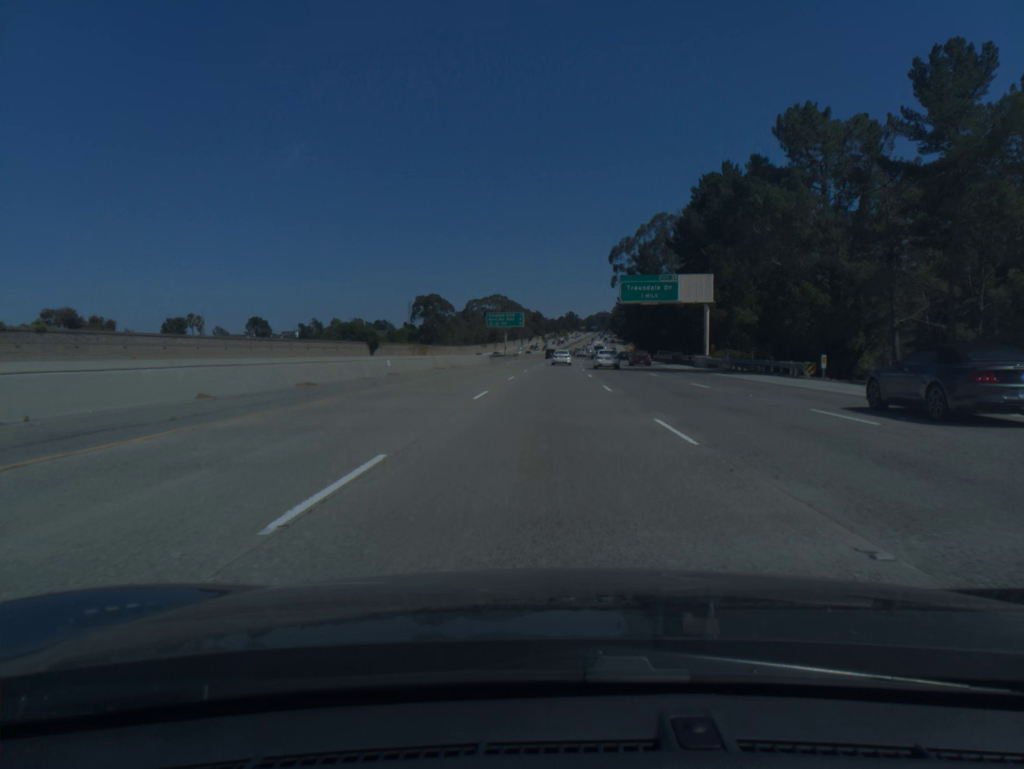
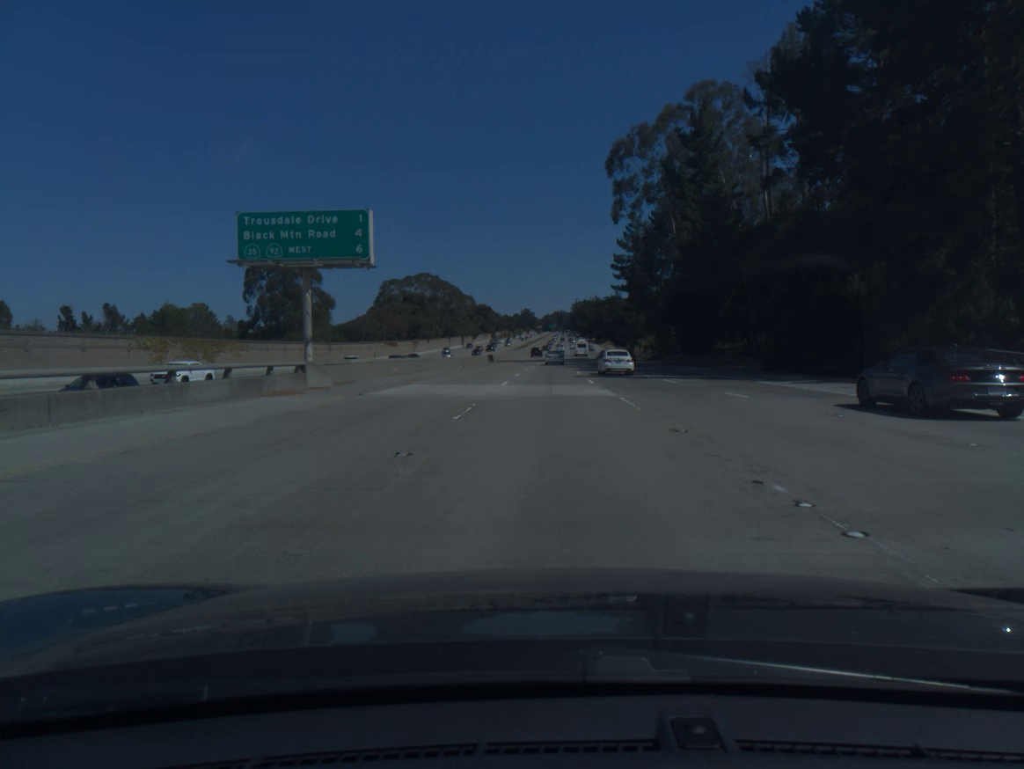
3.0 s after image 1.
(+2.8, +93.9) m; +3°
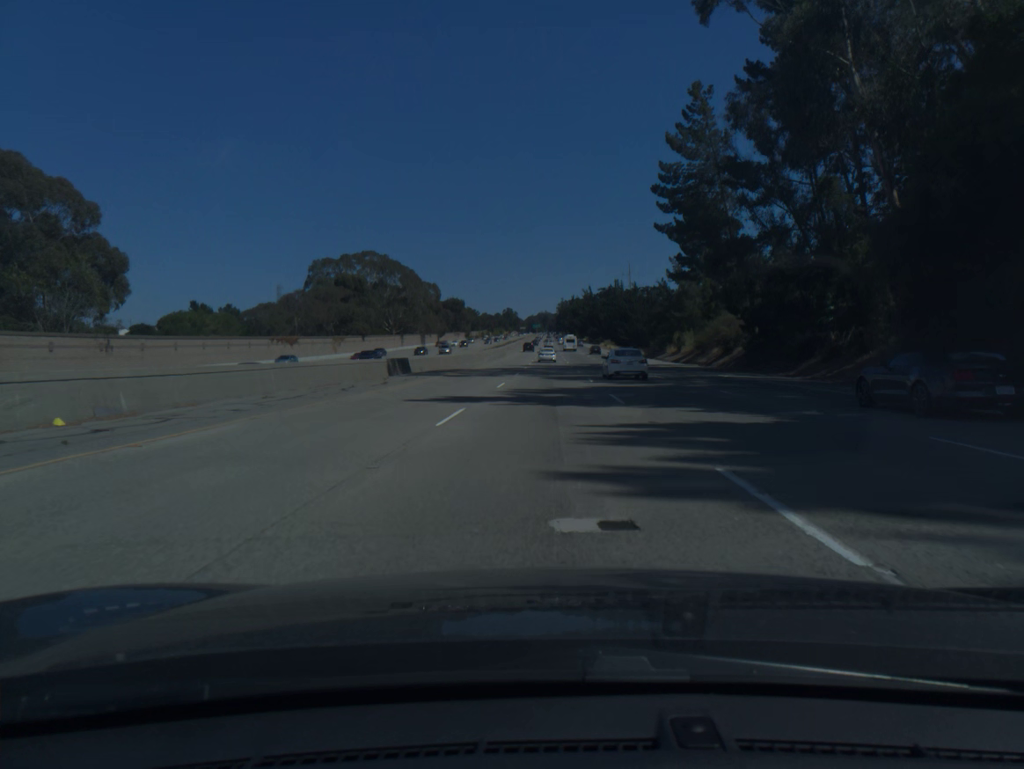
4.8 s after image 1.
(+0.7, +57.7) m; +1°
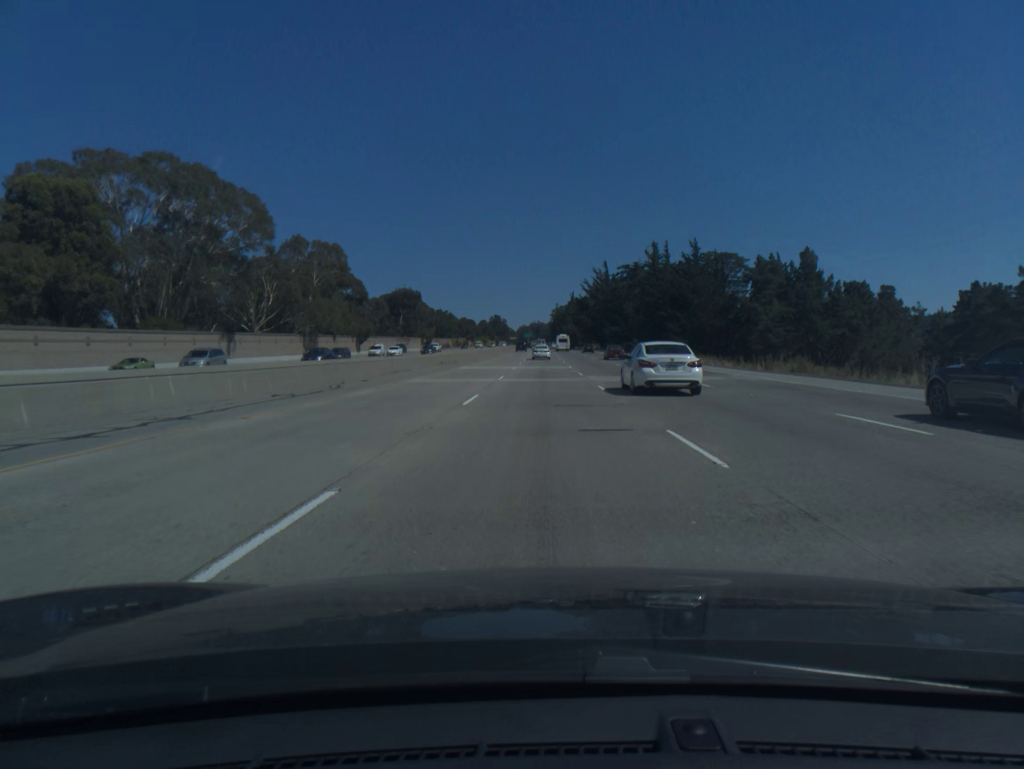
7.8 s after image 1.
(+1.0, +98.0) m; +1°
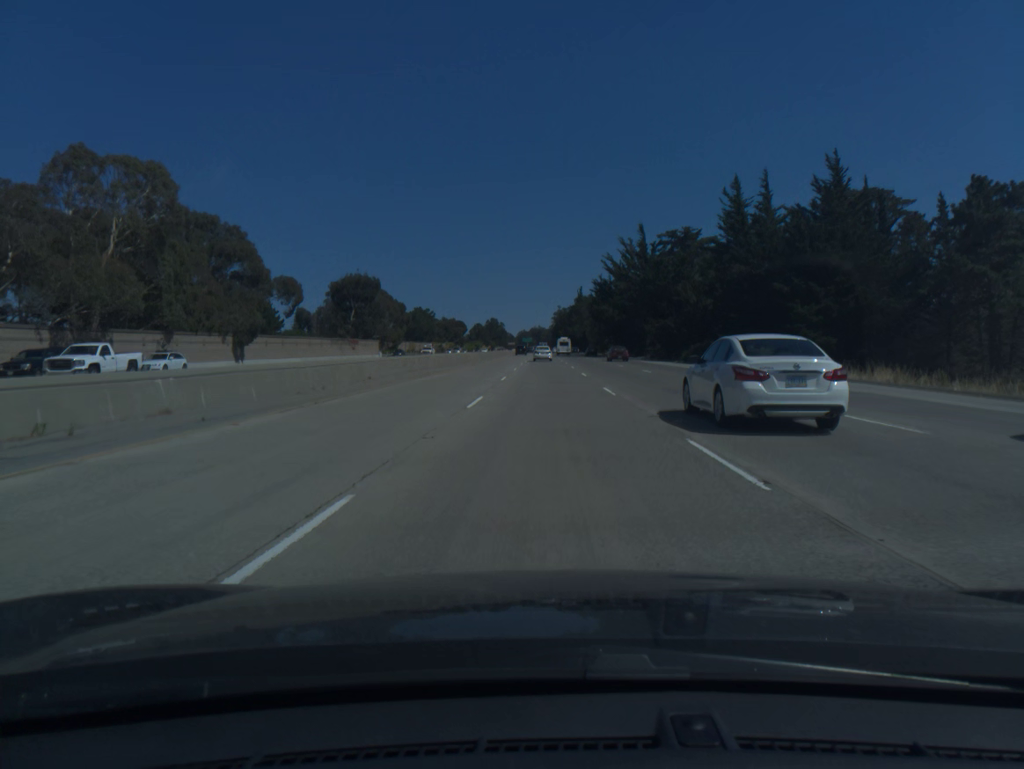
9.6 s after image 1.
(-0.1, +59.1) m; 0°
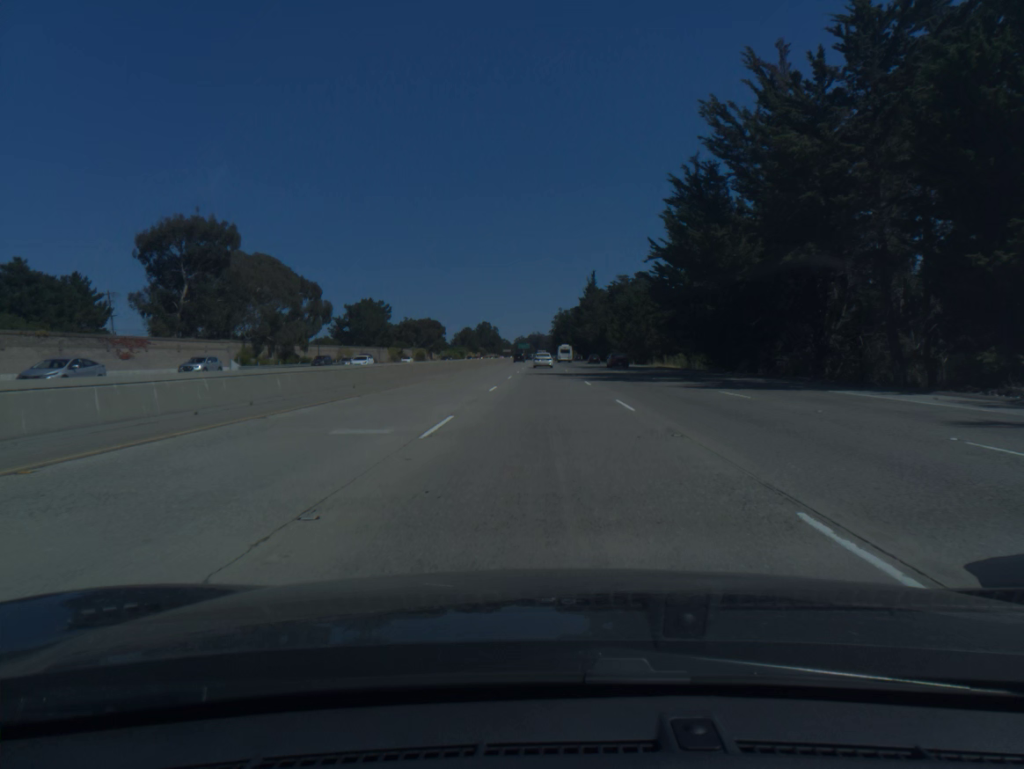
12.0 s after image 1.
(+0.2, +78.3) m; 0°
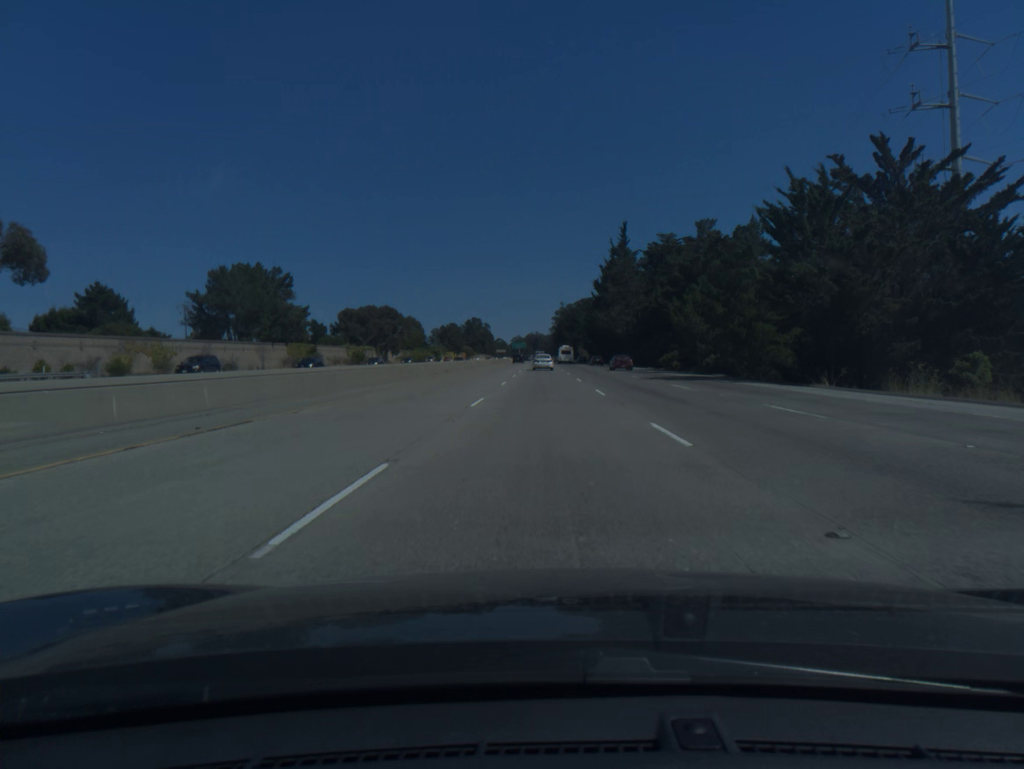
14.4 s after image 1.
(0.0, +78.8) m; 0°
